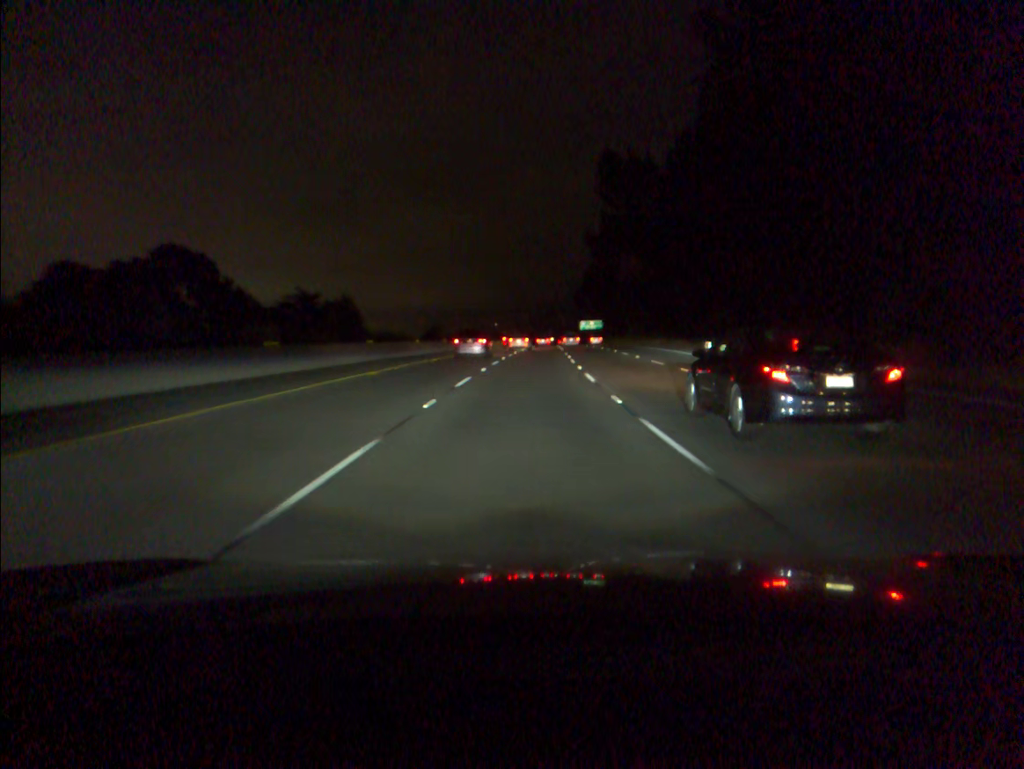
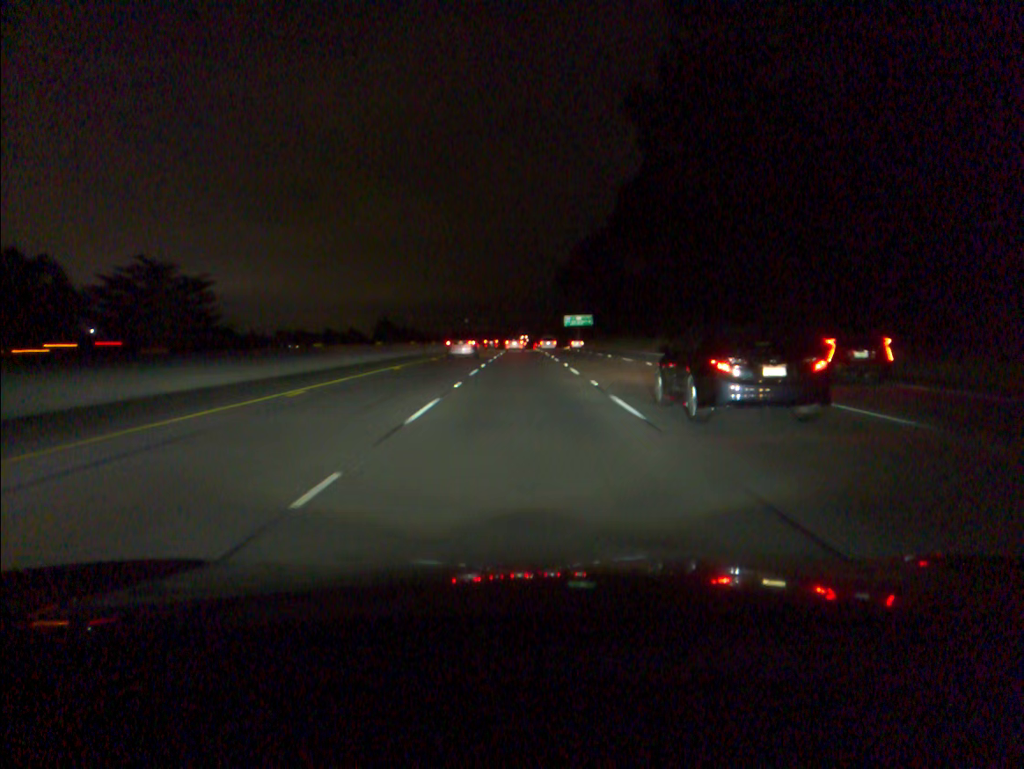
(+1.1, +51.8) m; +2°
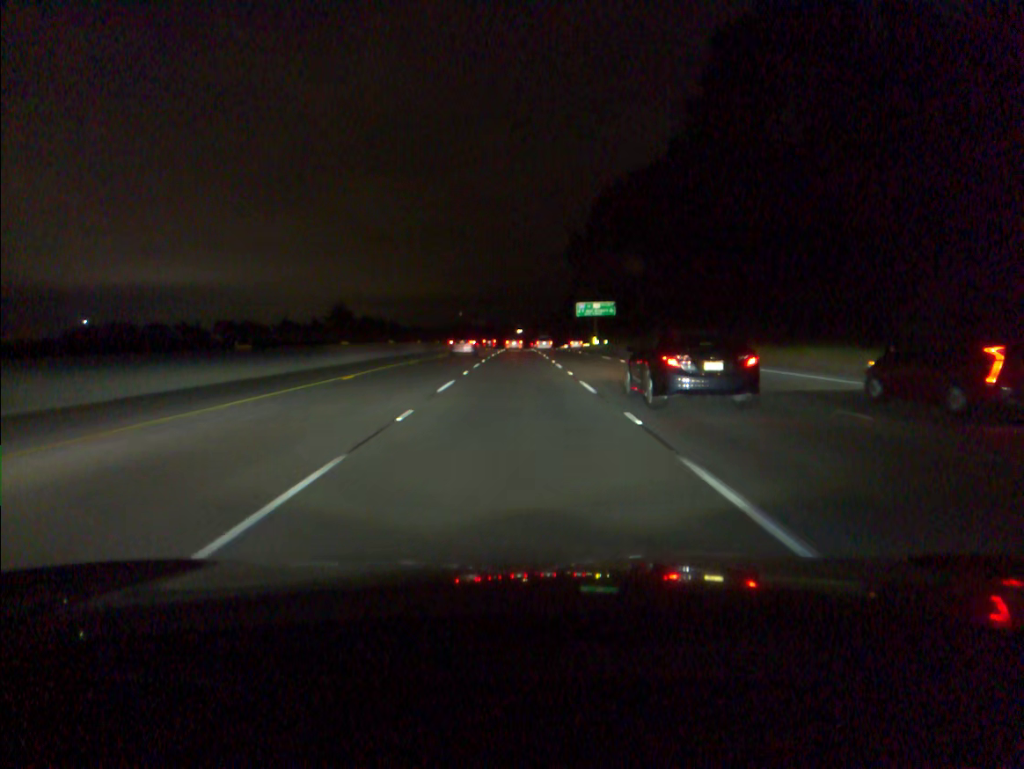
(+0.2, +51.7) m; 0°
